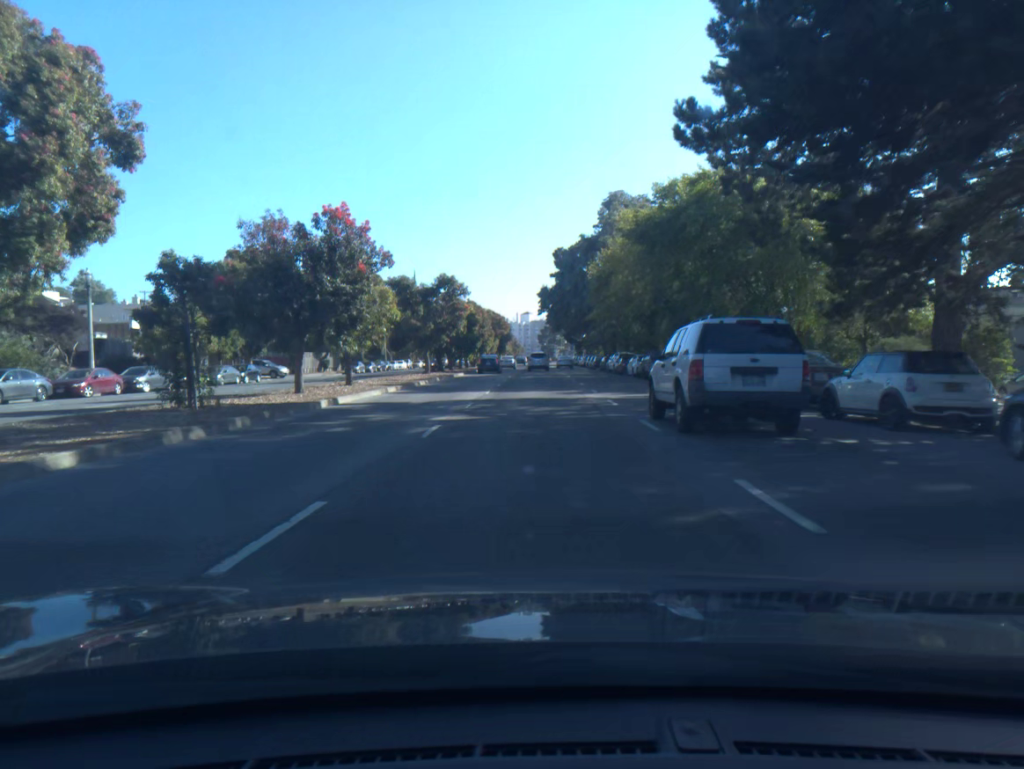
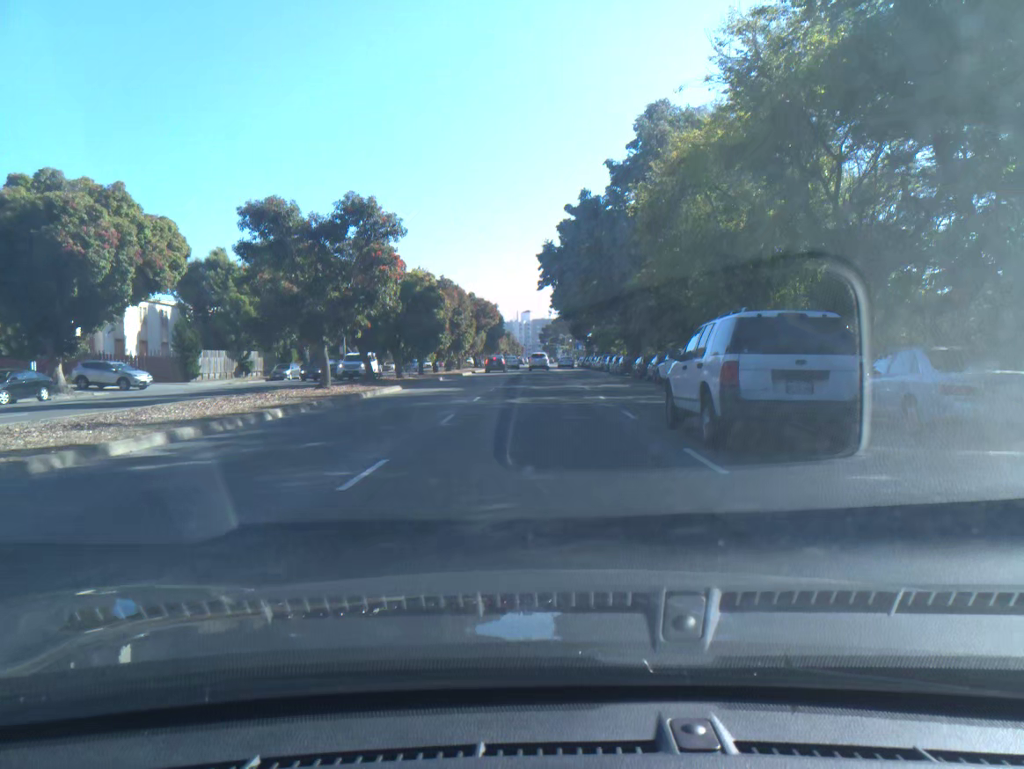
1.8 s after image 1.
(0.0, +26.4) m; 0°
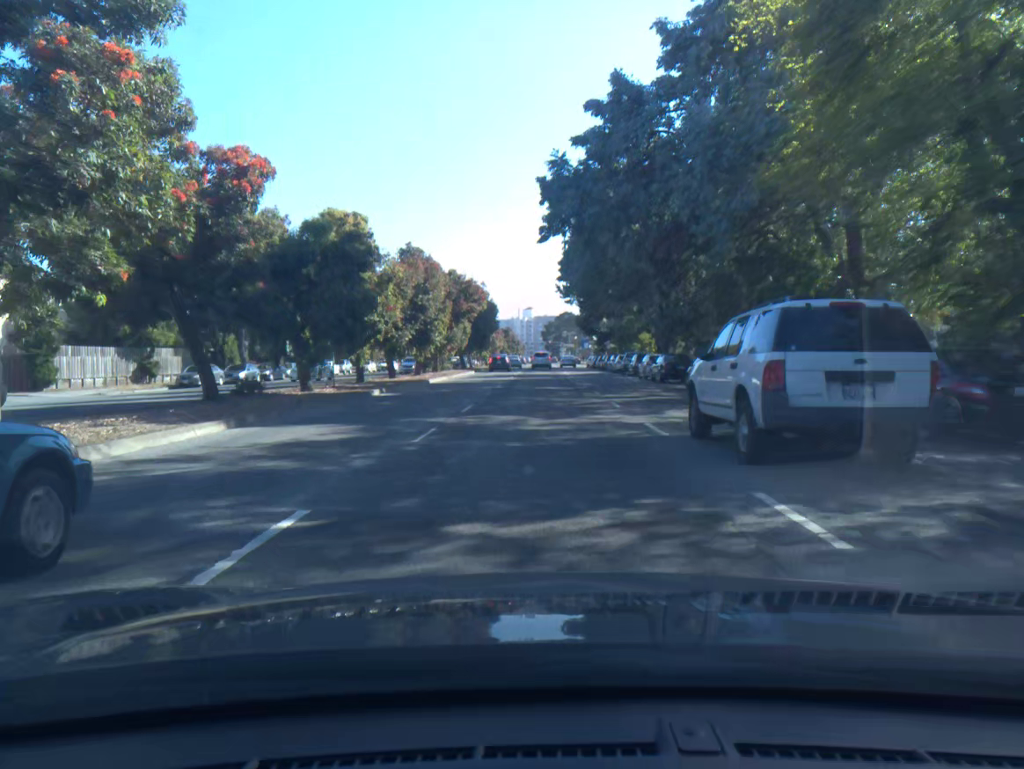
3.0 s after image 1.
(0.0, +17.9) m; 0°
